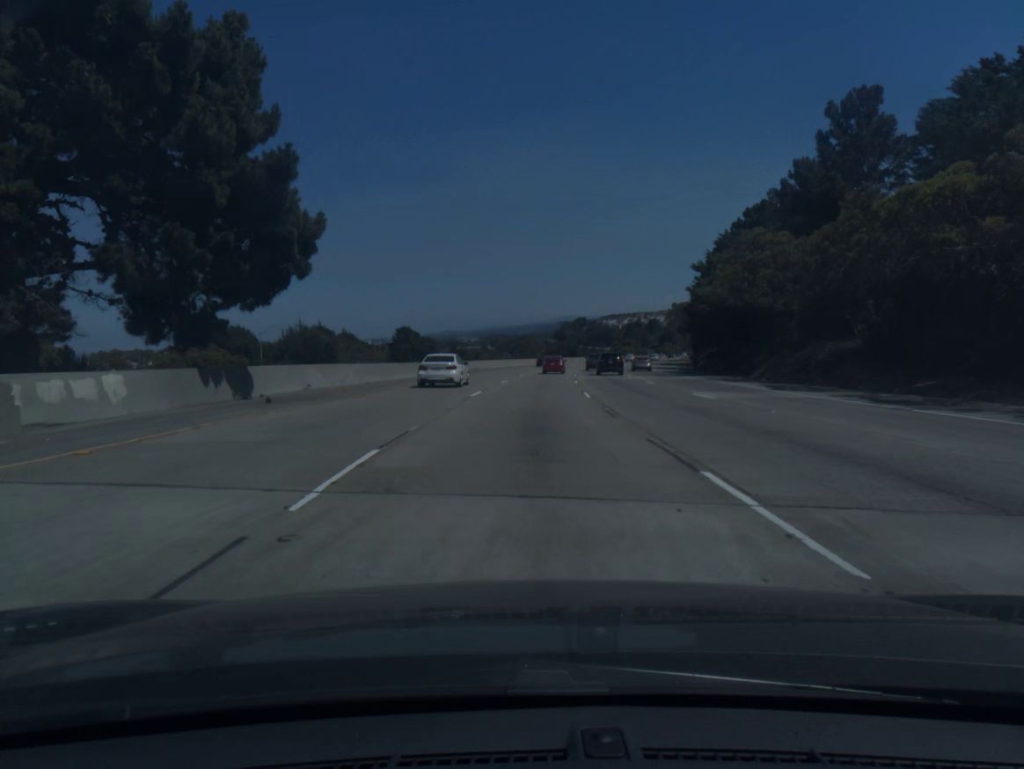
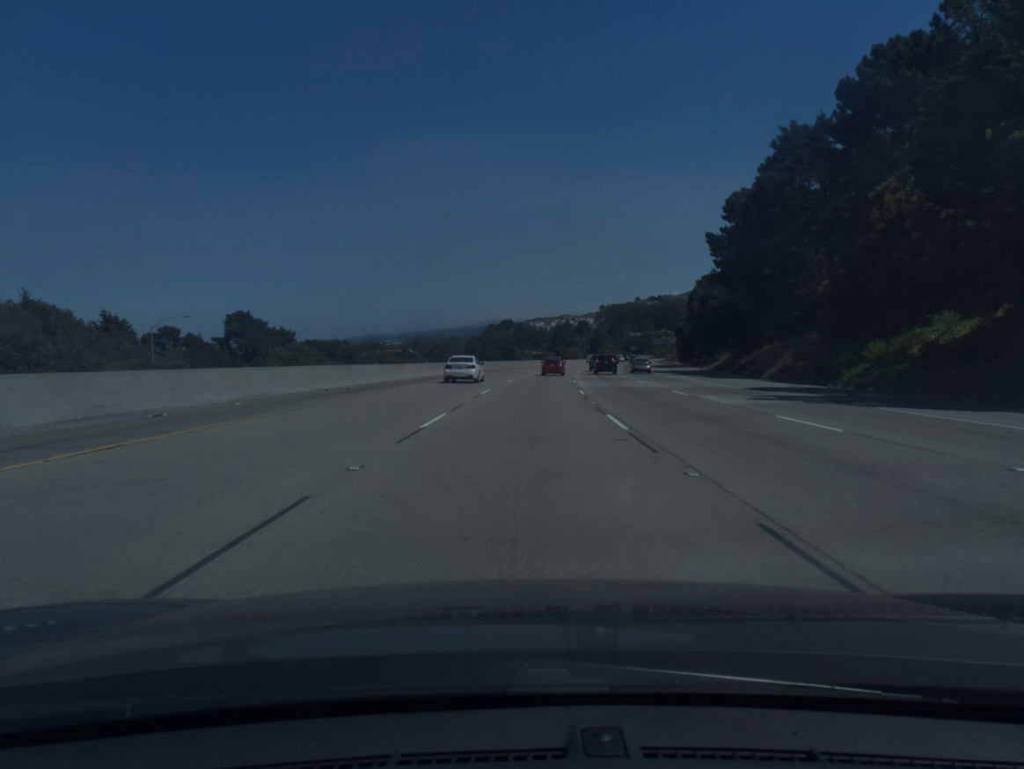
(+3.3, +69.2) m; +5°
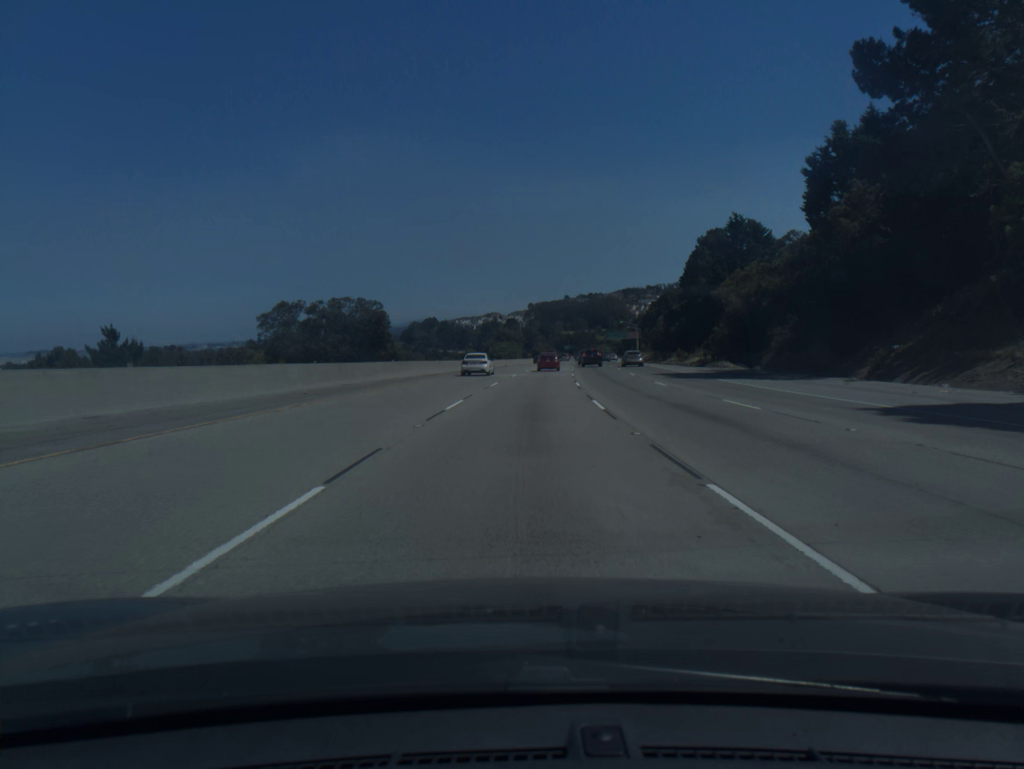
(+3.2, +68.6) m; +5°
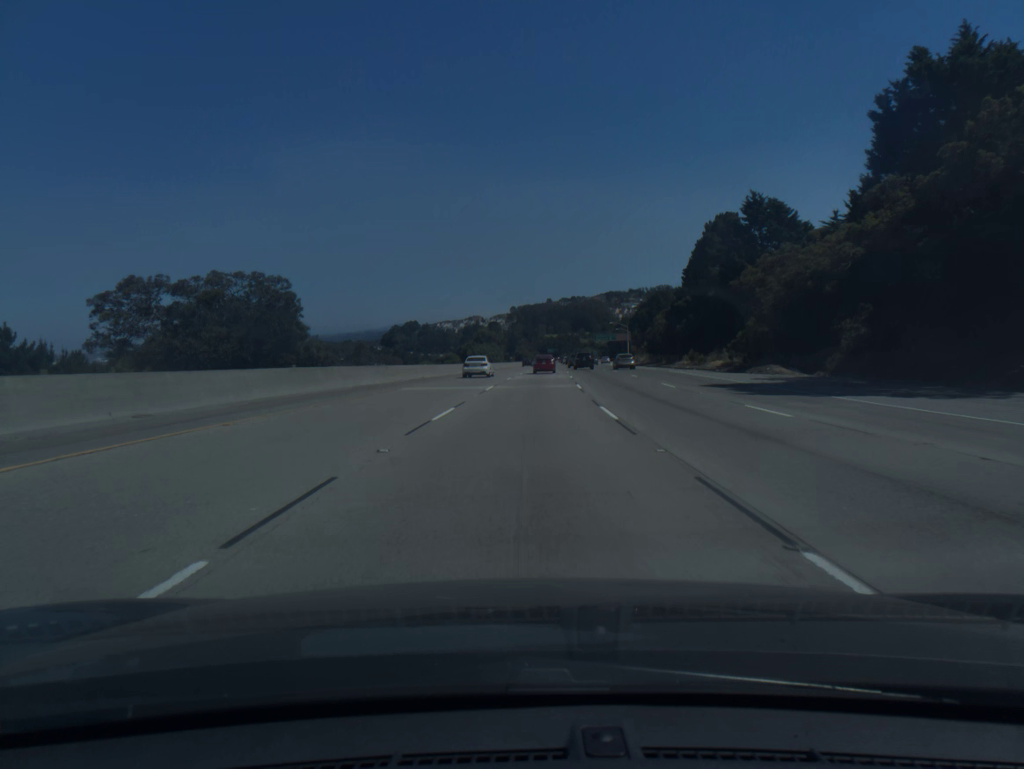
(+0.2, +17.2) m; +1°
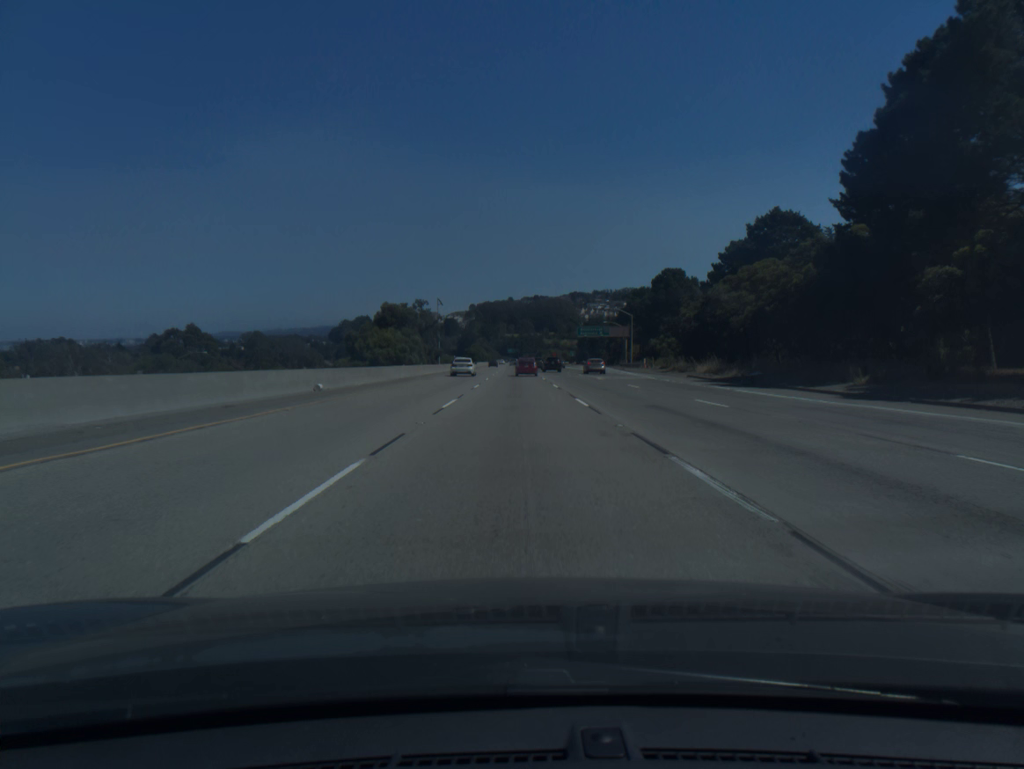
(+2.2, +68.7) m; +3°
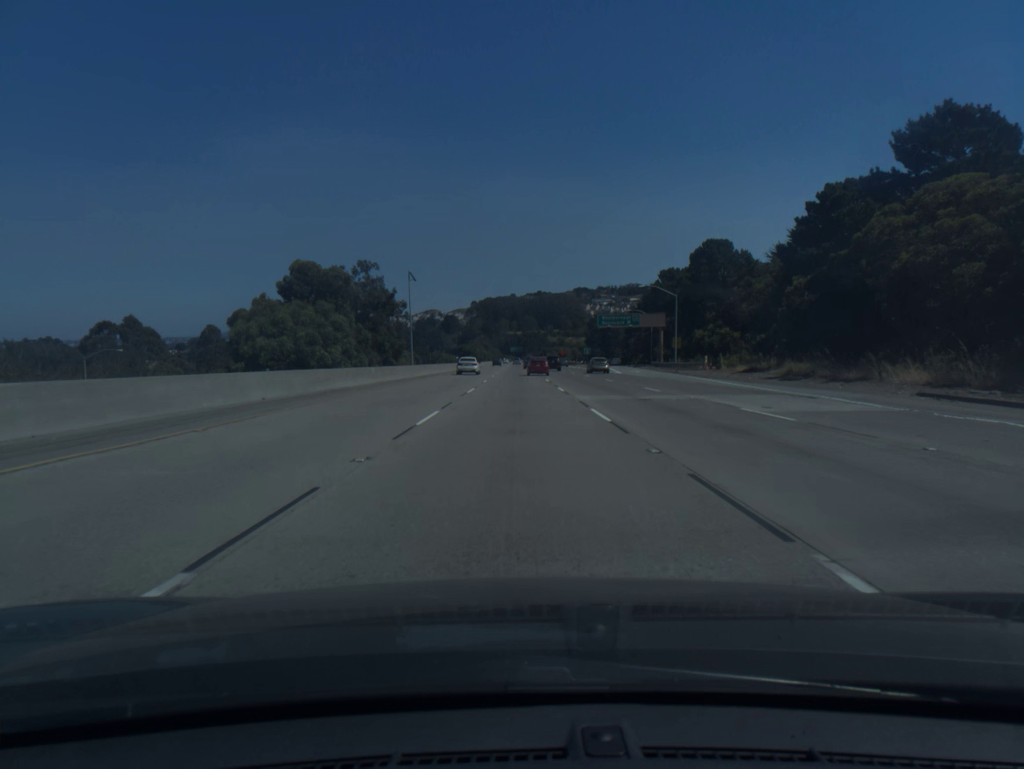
(0.0, +34.4) m; 0°
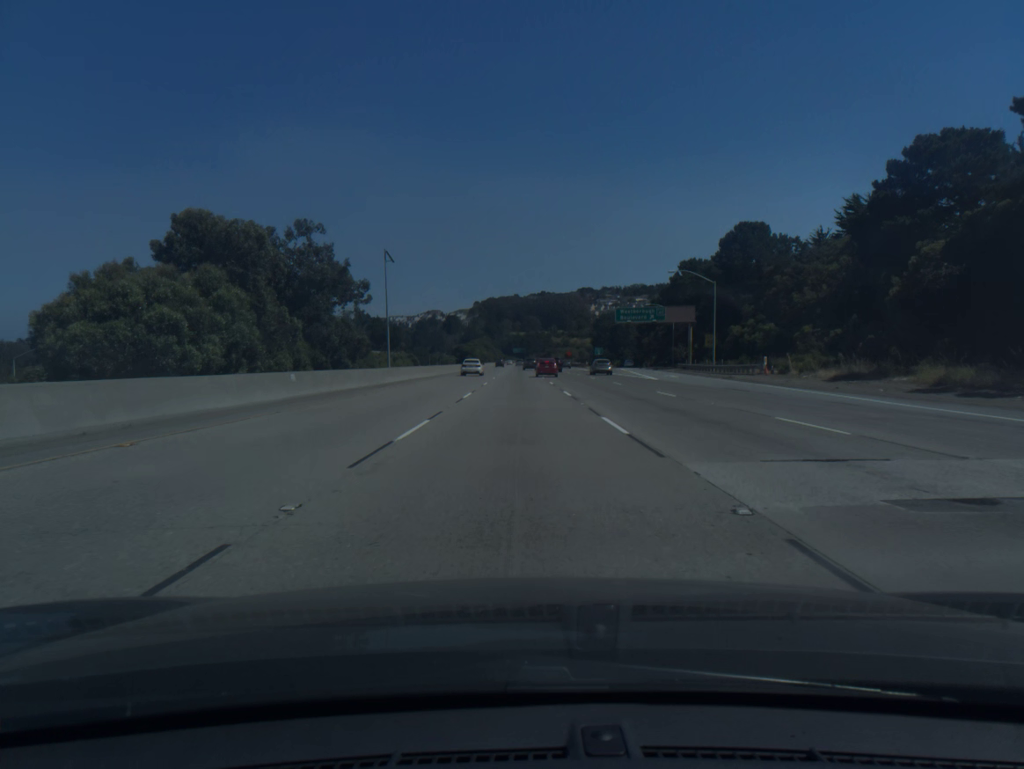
(0.0, +17.2) m; 0°
